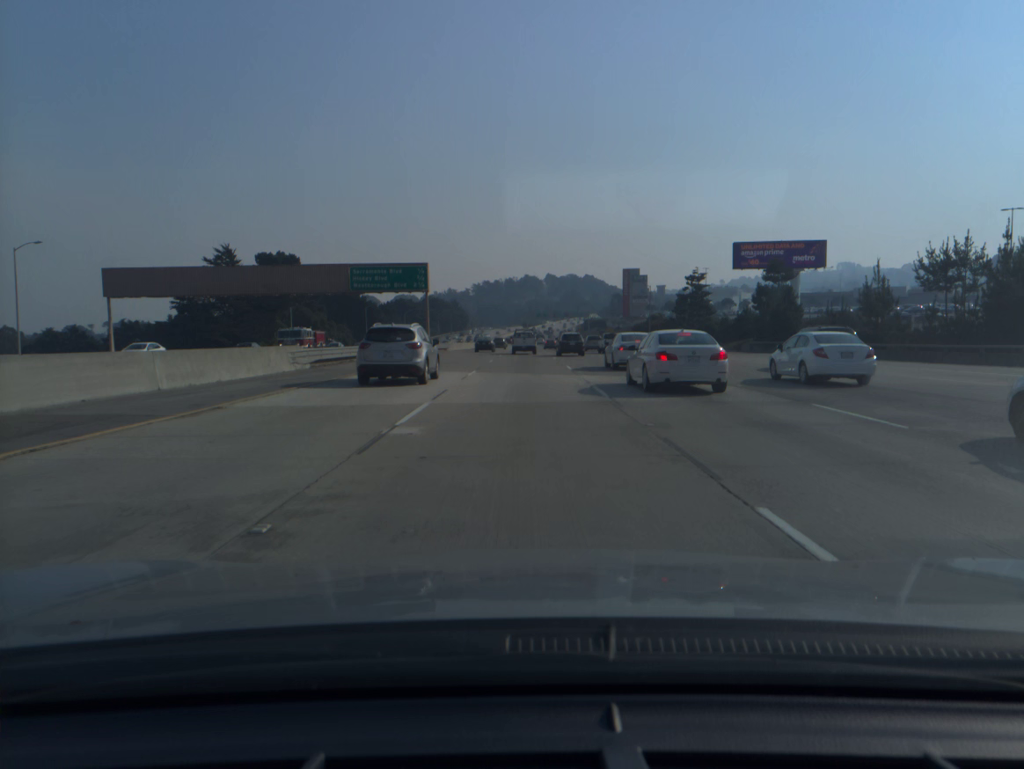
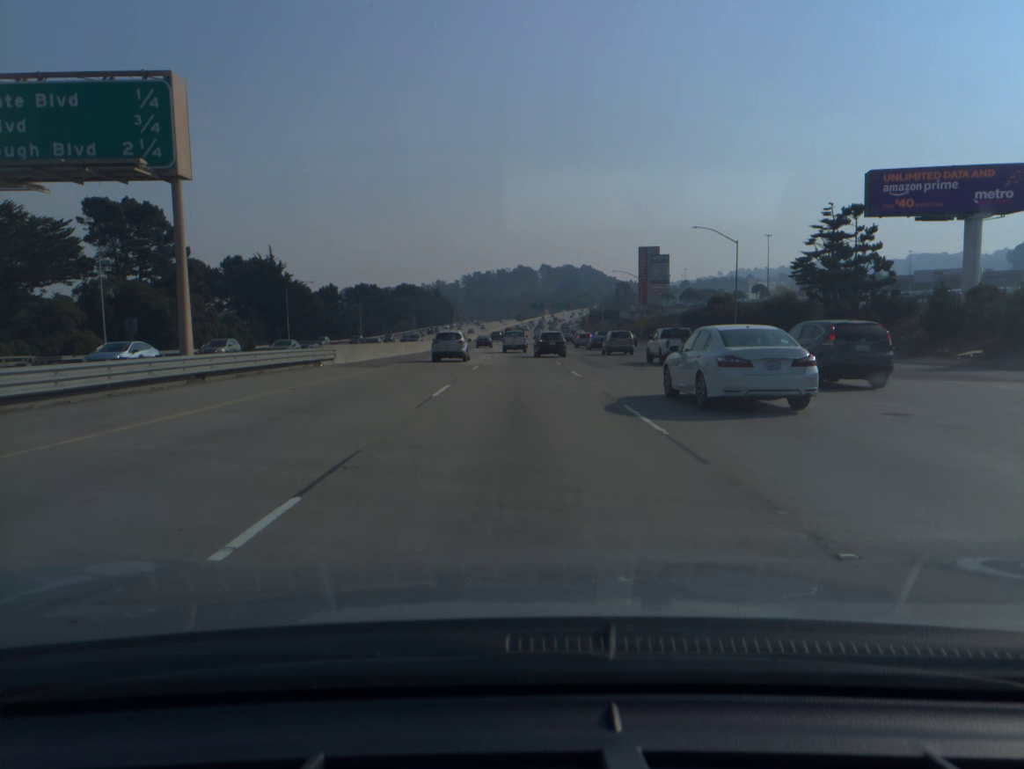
(+0.1, +53.4) m; 0°
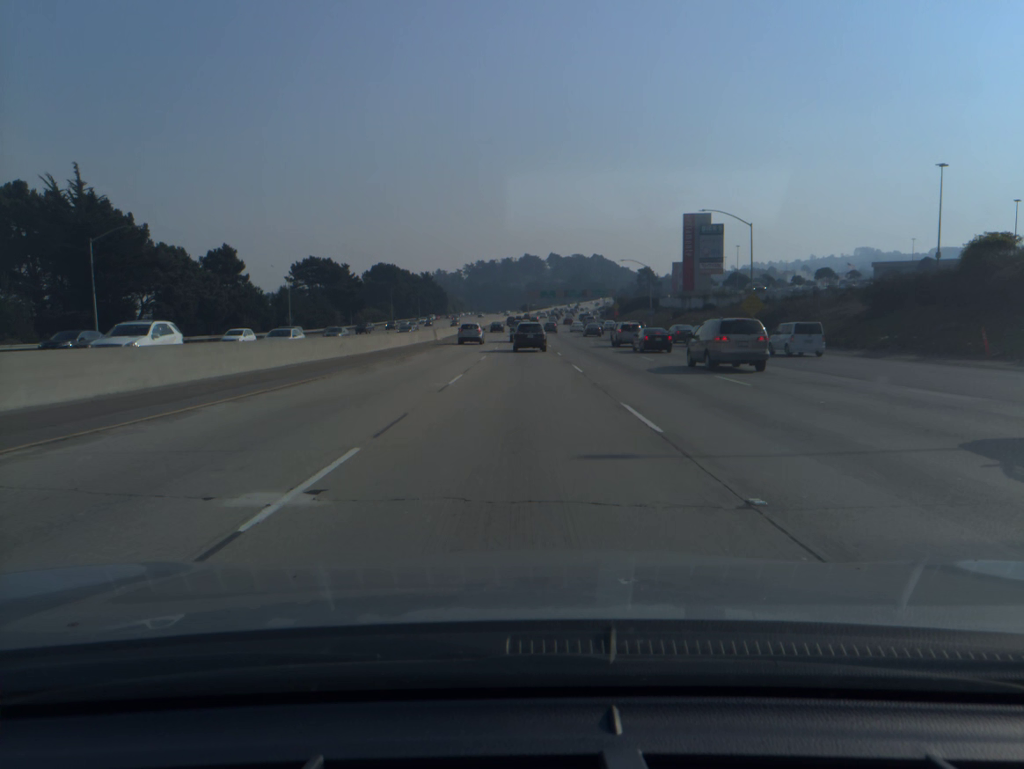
(-0.2, +55.5) m; 0°
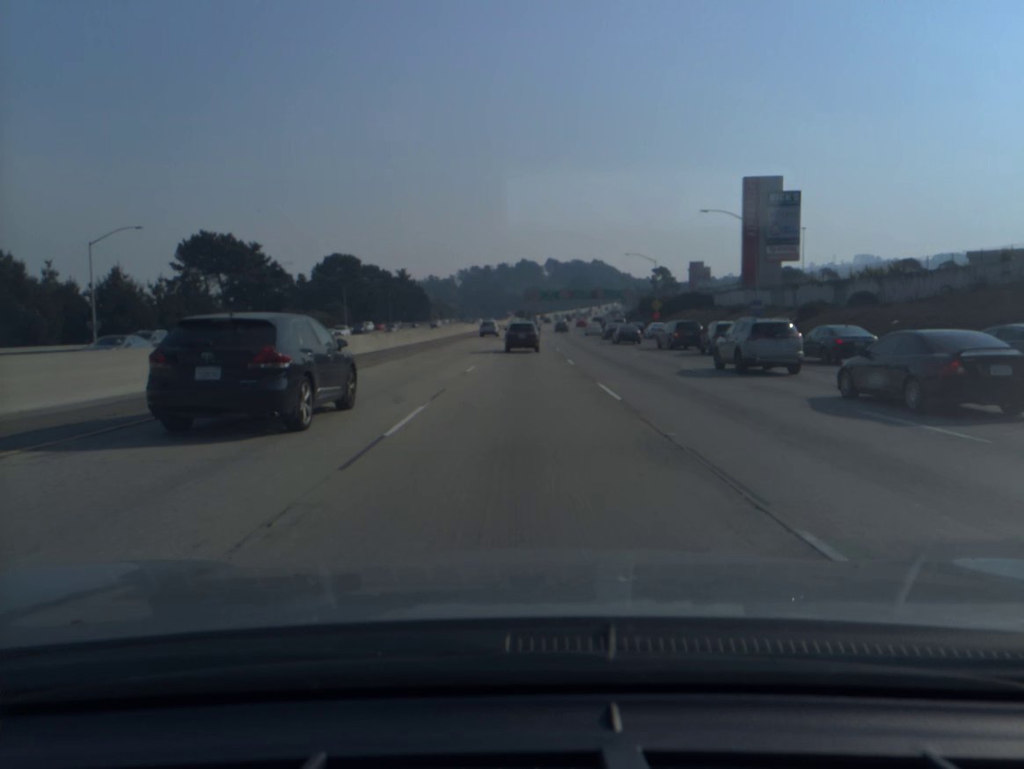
(+0.1, +53.7) m; 0°
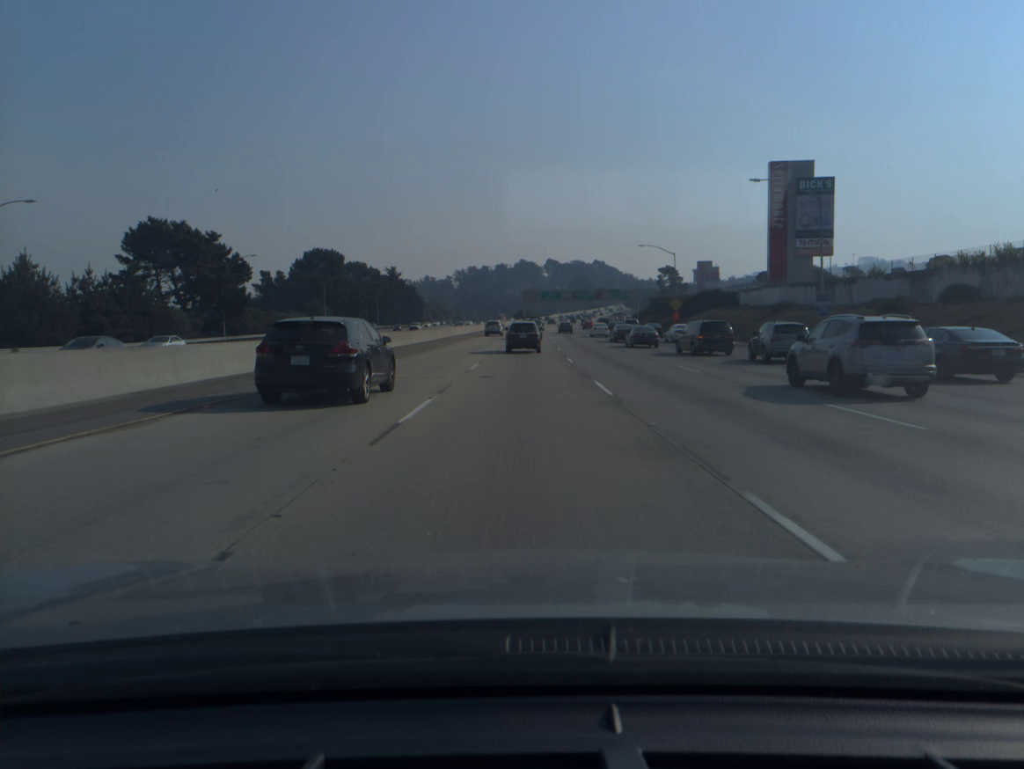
(0.0, +13.1) m; 0°
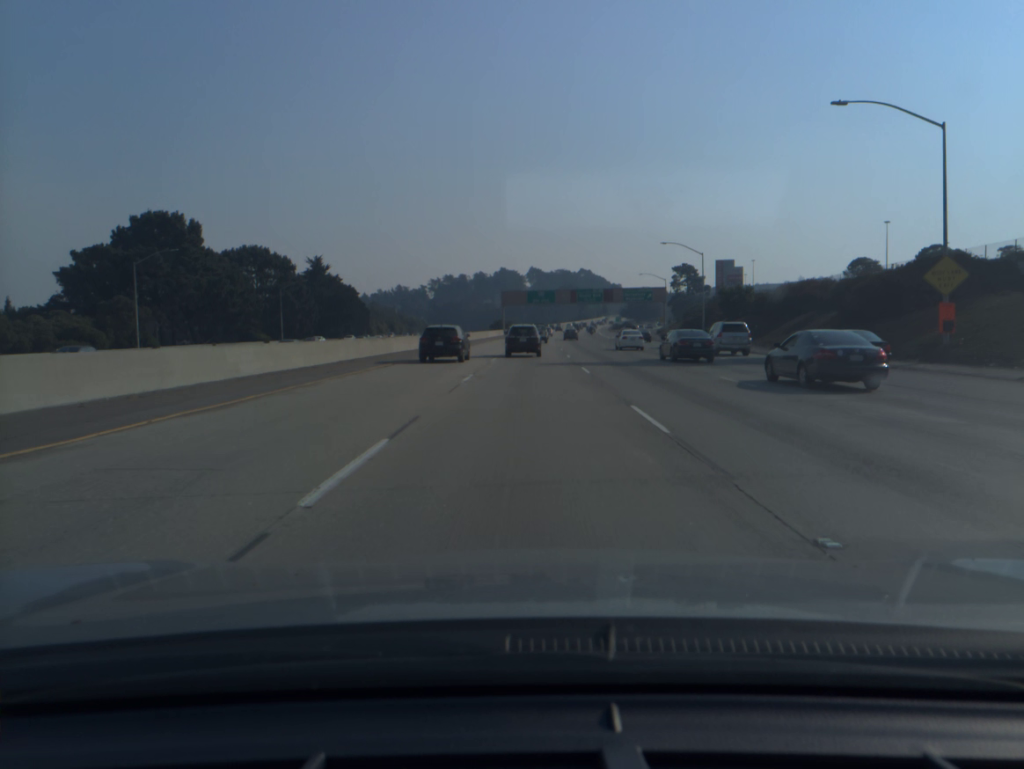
(+0.6, +64.5) m; +1°
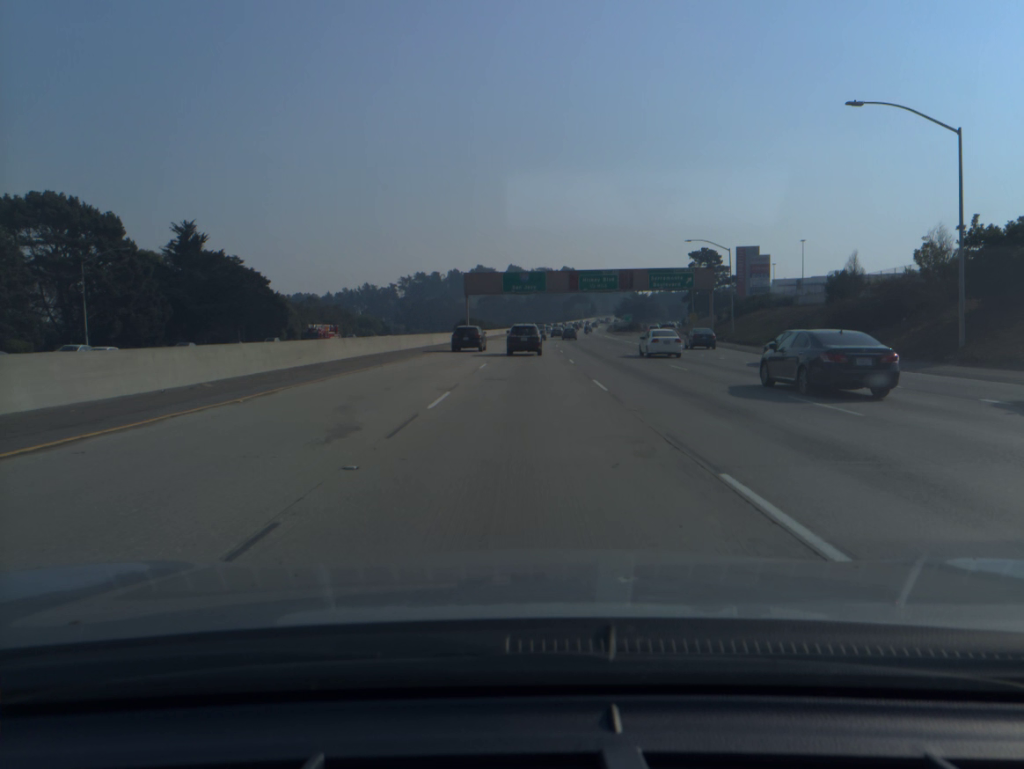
(+0.6, +50.7) m; +1°
